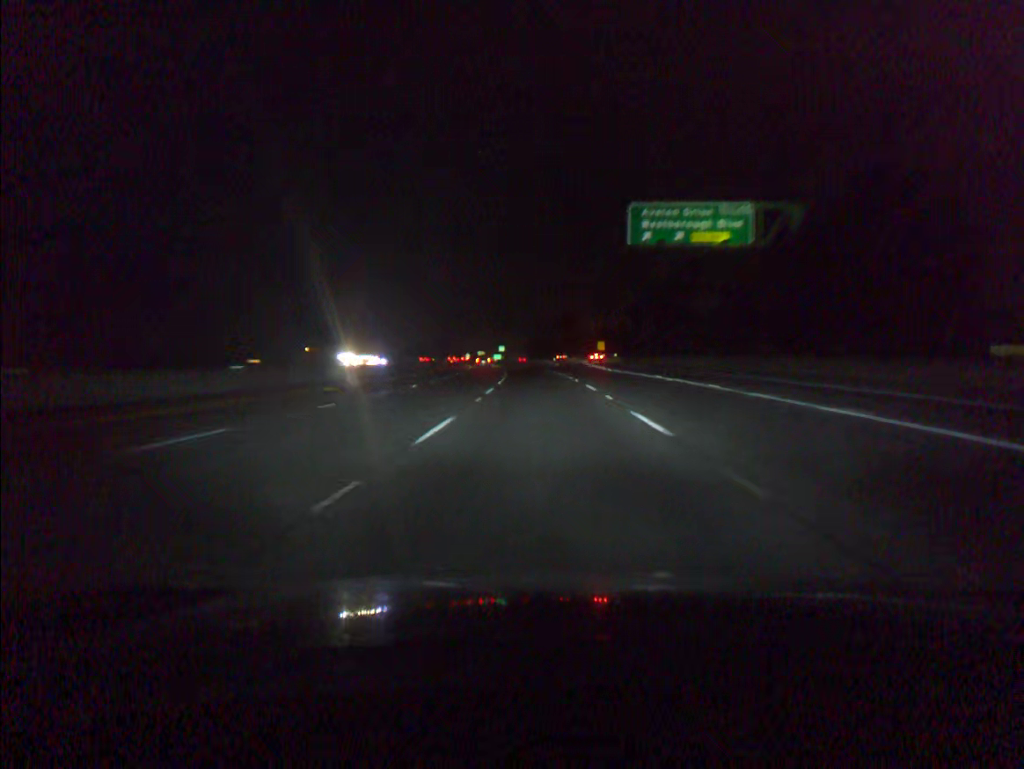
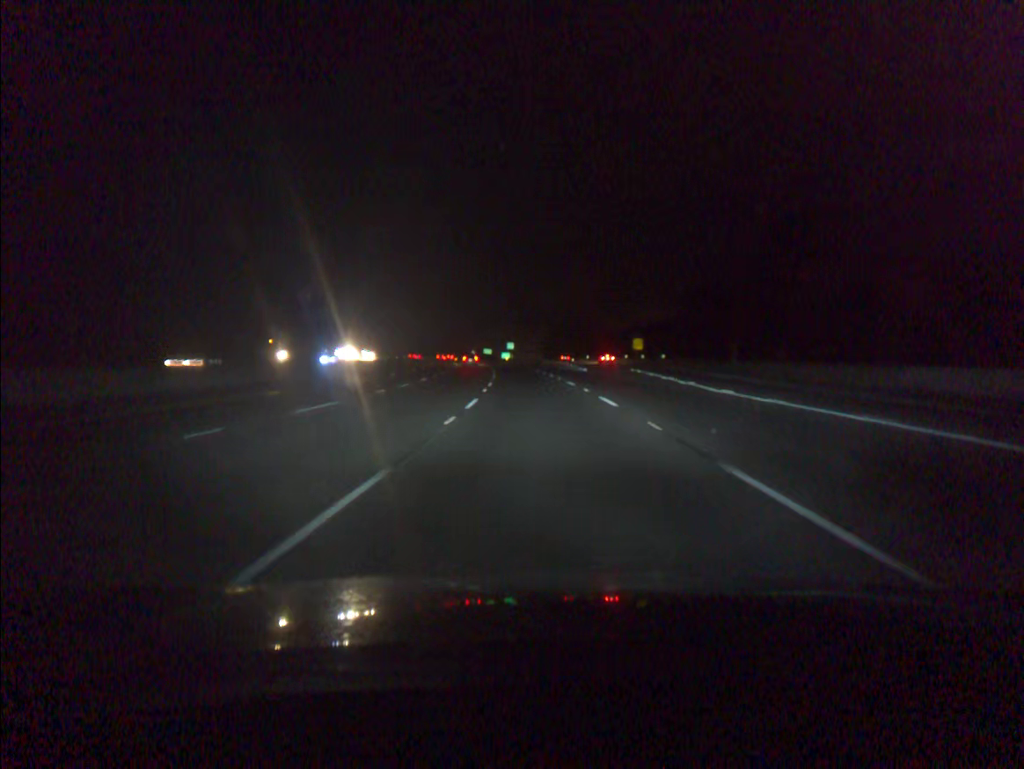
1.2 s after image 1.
(-0.3, +36.4) m; -1°
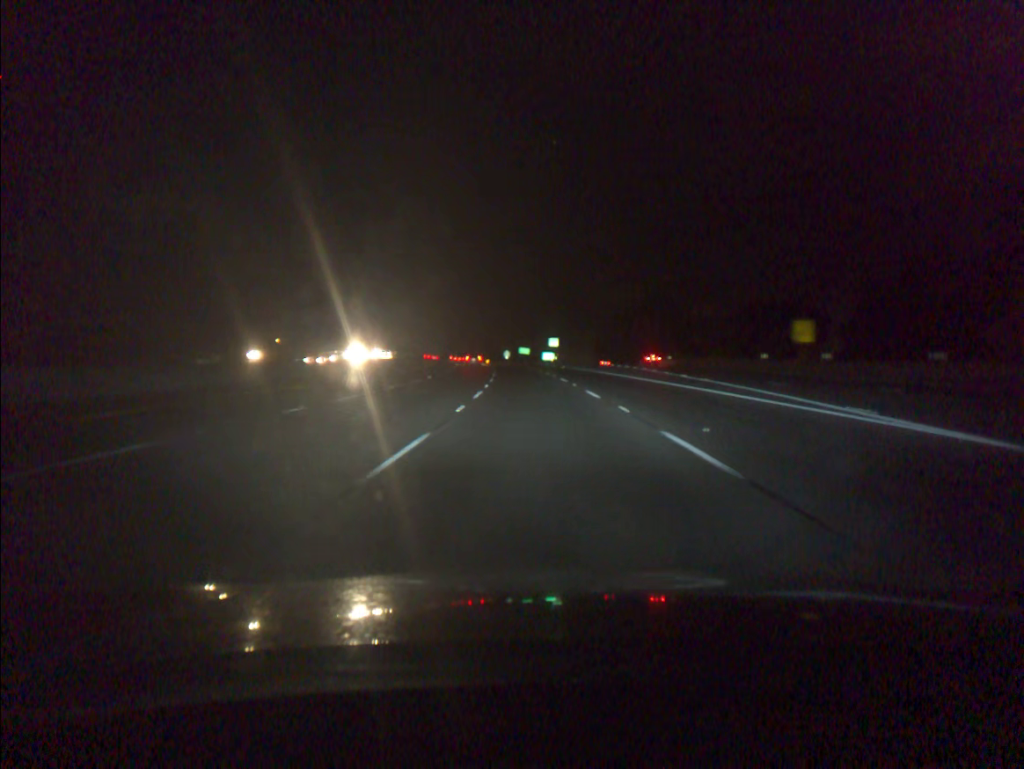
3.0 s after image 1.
(-1.5, +54.6) m; -3°
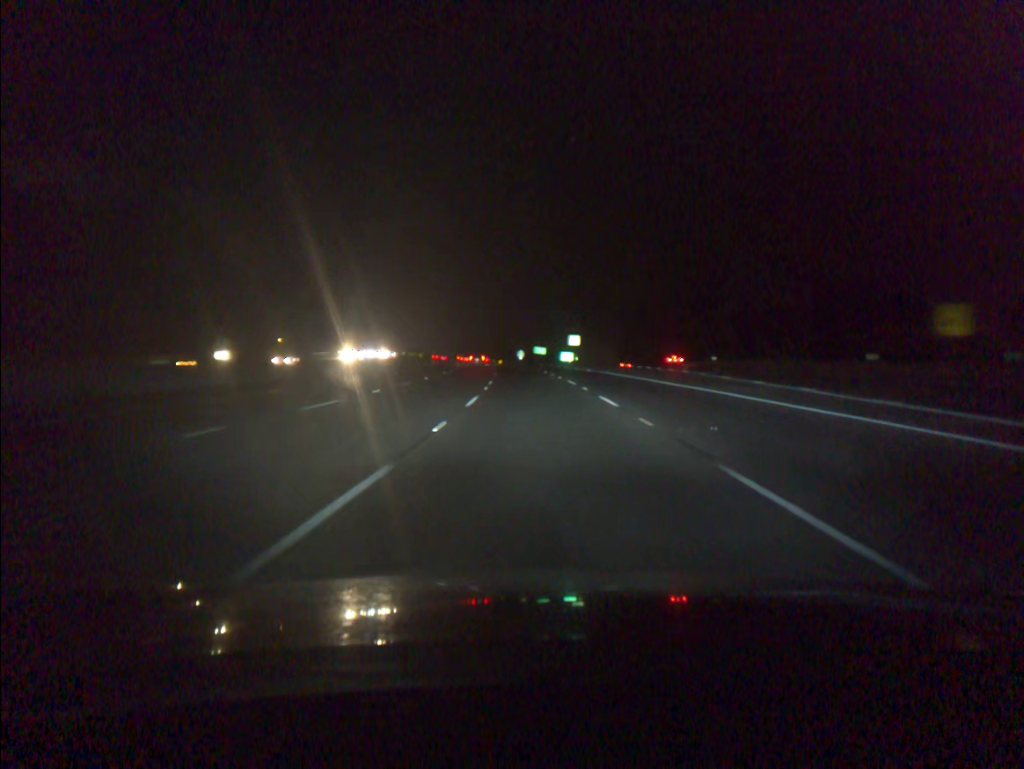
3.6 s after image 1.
(-0.2, +18.3) m; -1°
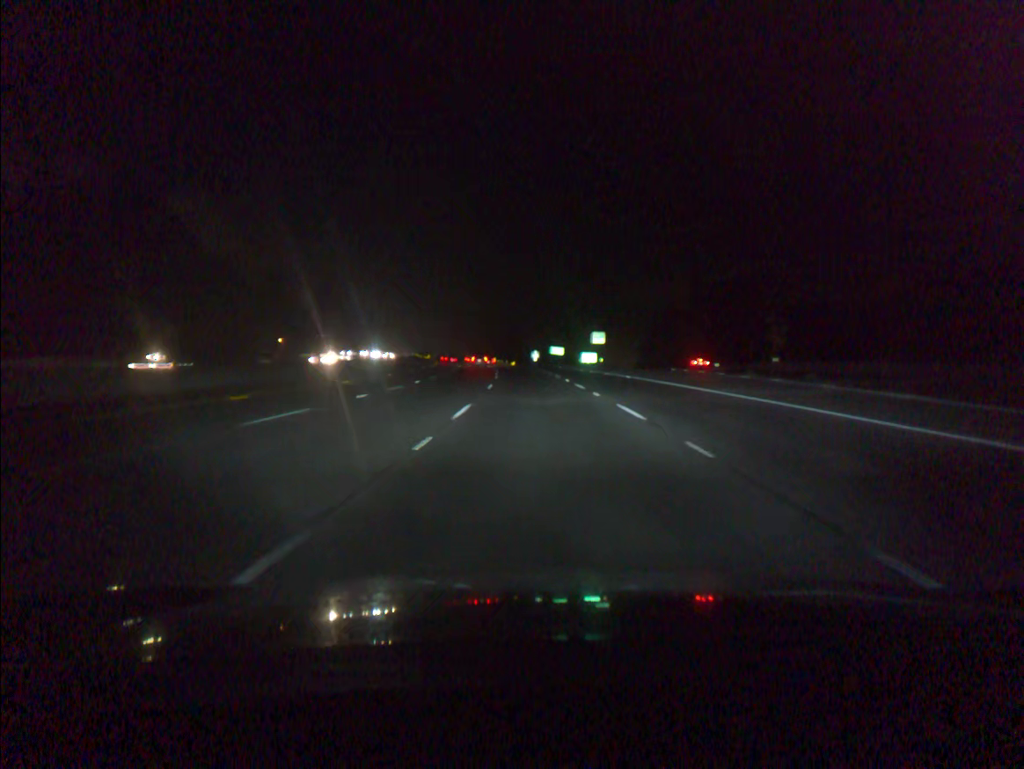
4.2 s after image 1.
(-0.2, +18.3) m; -1°
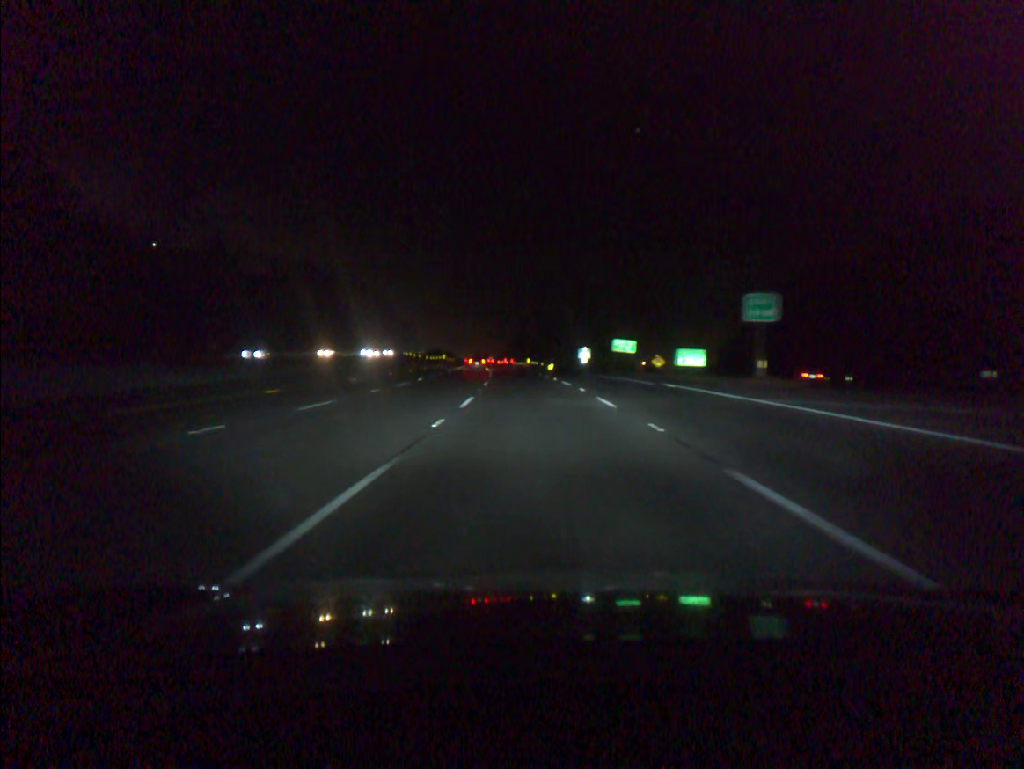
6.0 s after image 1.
(-1.4, +54.9) m; -3°
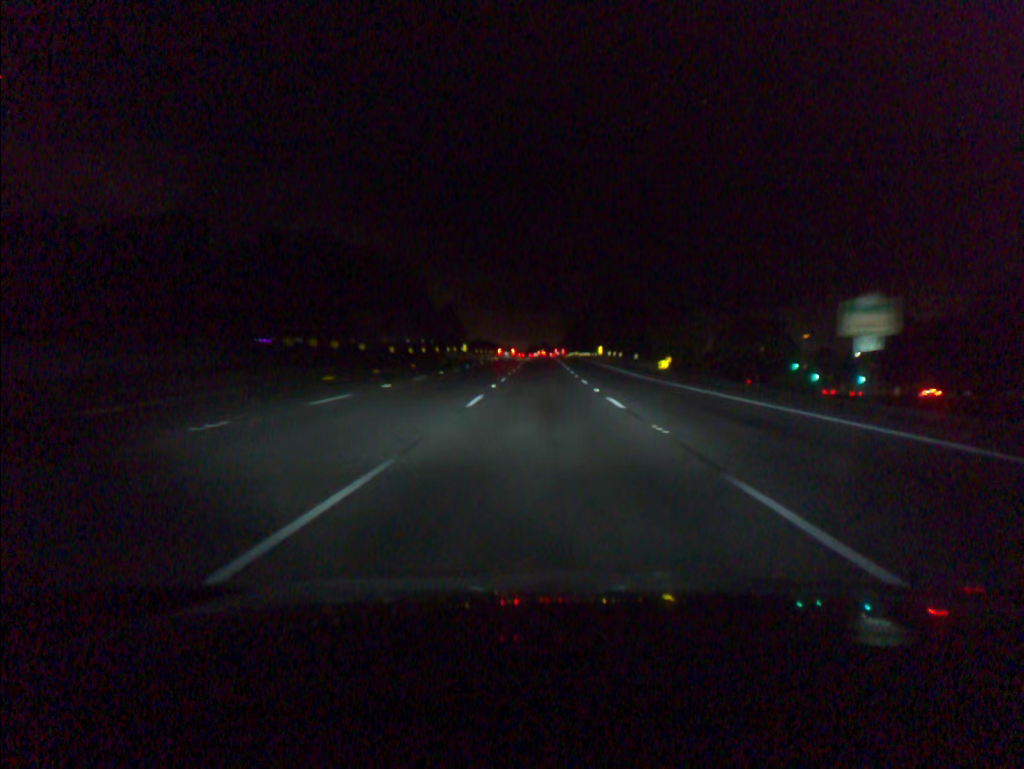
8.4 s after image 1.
(-3.0, +73.3) m; -4°
